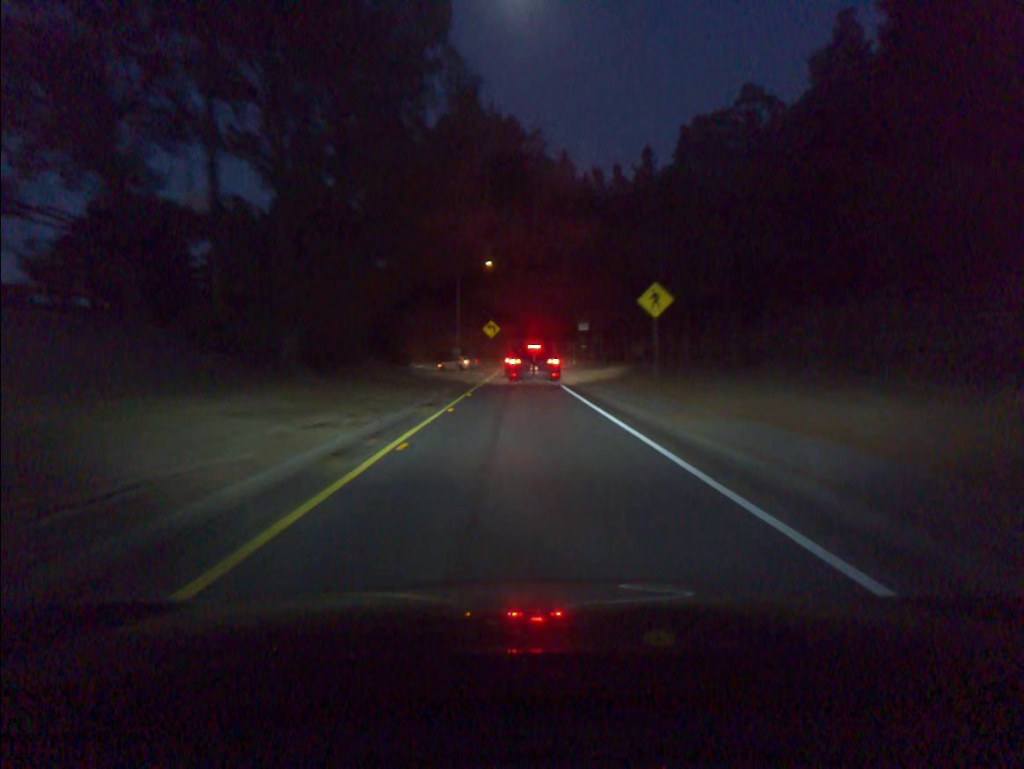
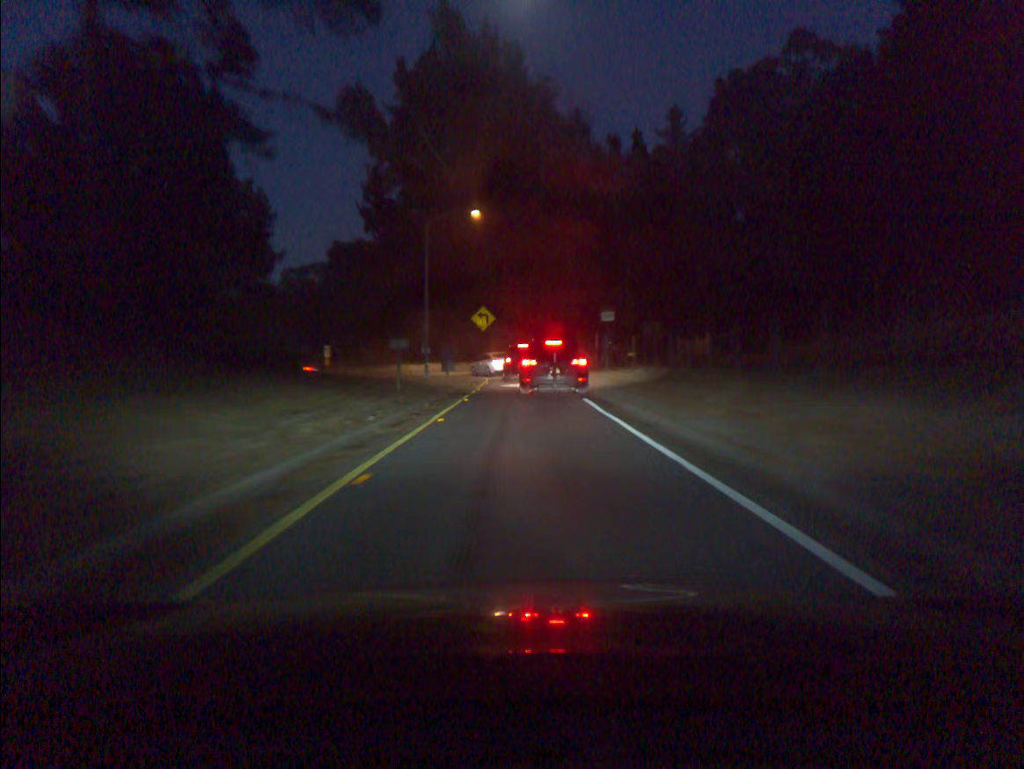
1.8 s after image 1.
(0.0, +24.9) m; 0°
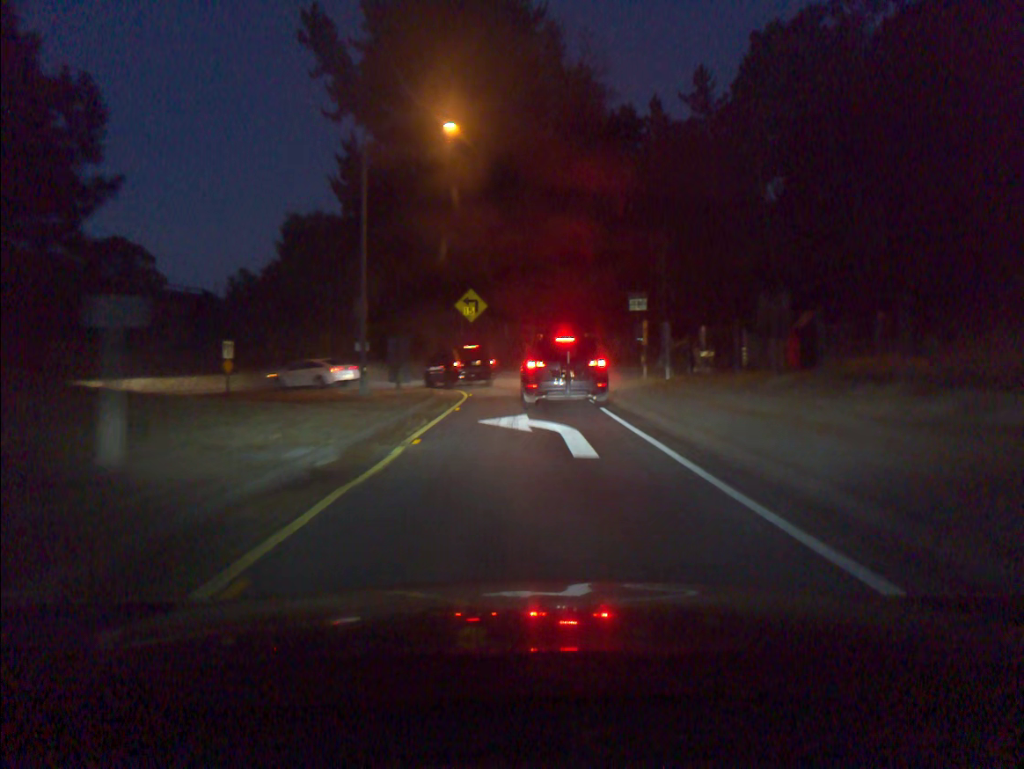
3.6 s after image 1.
(0.0, +18.5) m; 0°
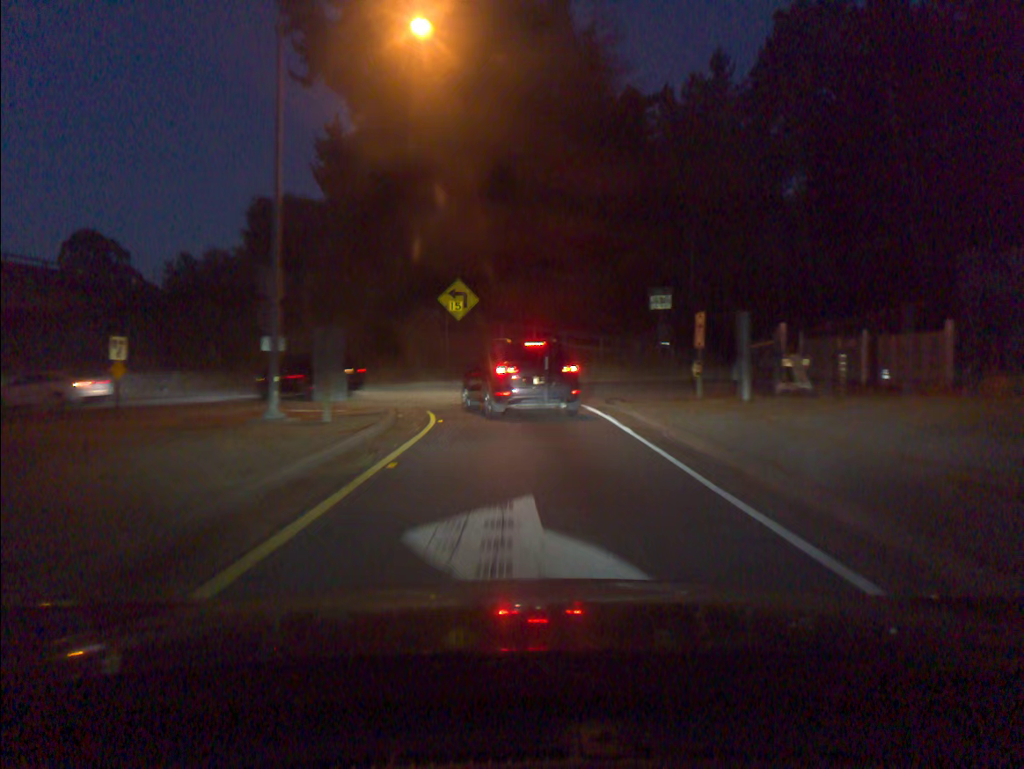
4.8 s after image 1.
(0.0, +9.5) m; 0°
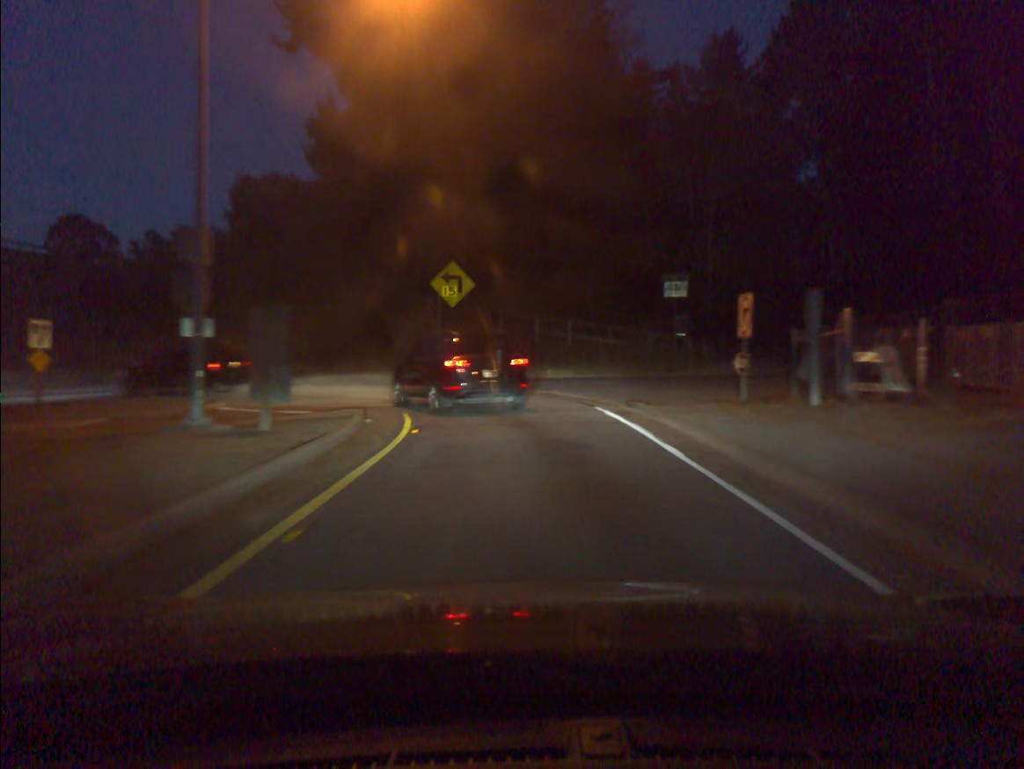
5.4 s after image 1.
(0.0, +4.1) m; 0°
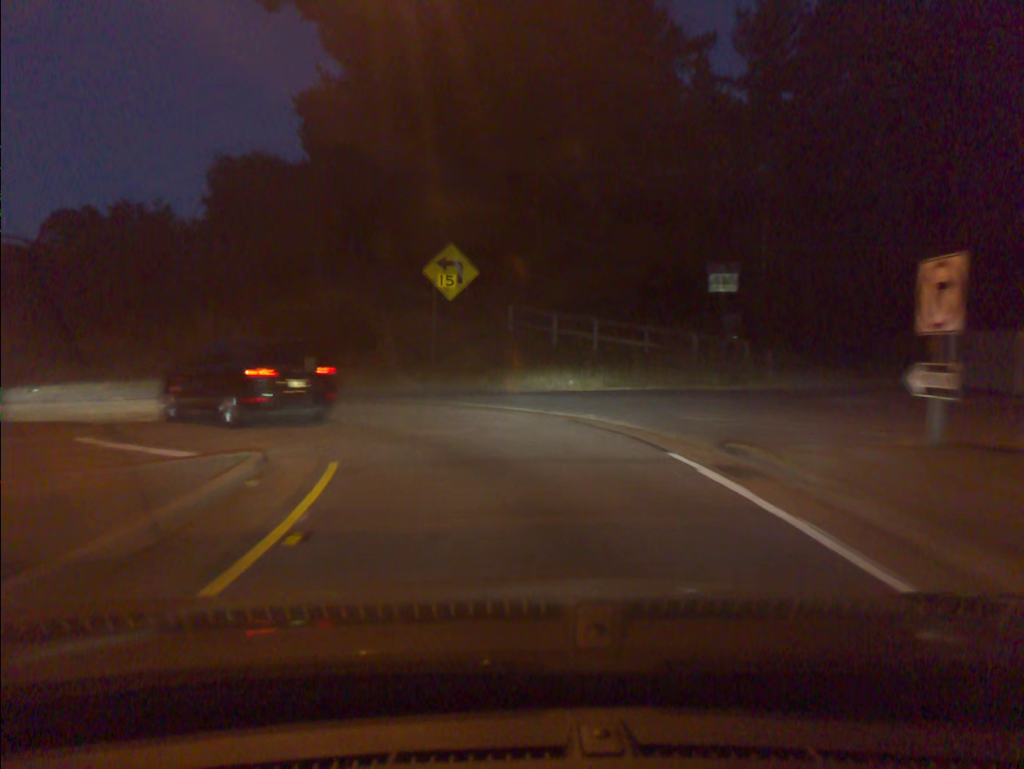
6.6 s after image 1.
(-0.1, +7.4) m; -1°
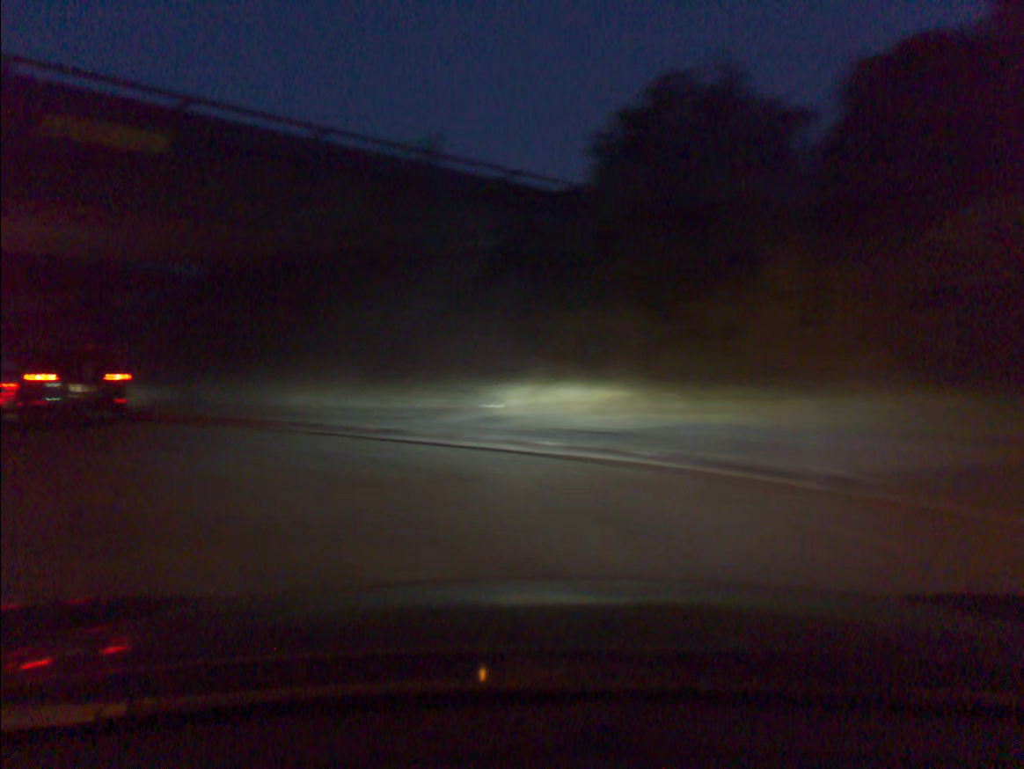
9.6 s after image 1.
(-5.5, +17.3) m; -49°
